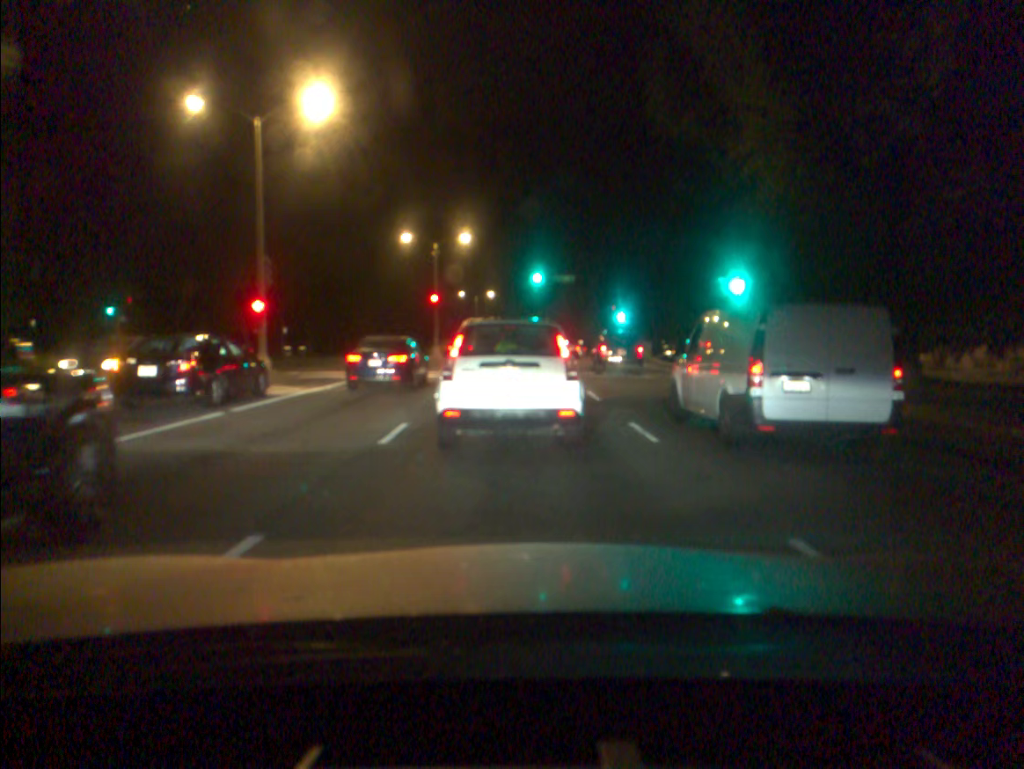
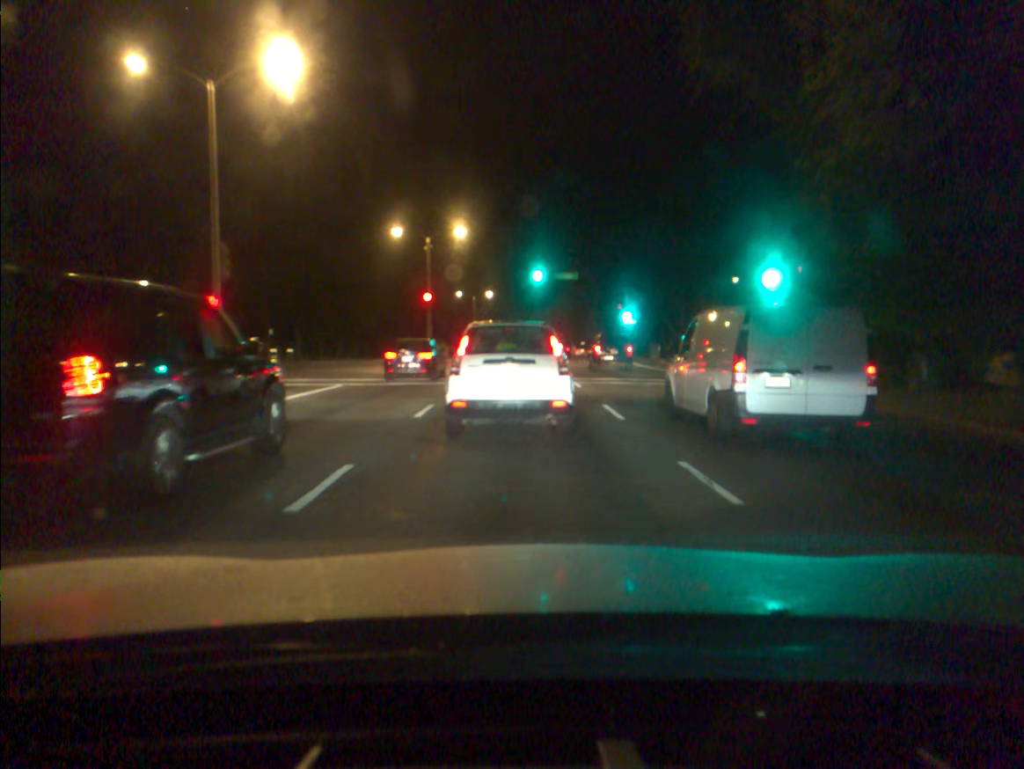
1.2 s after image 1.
(0.0, +4.0) m; 0°
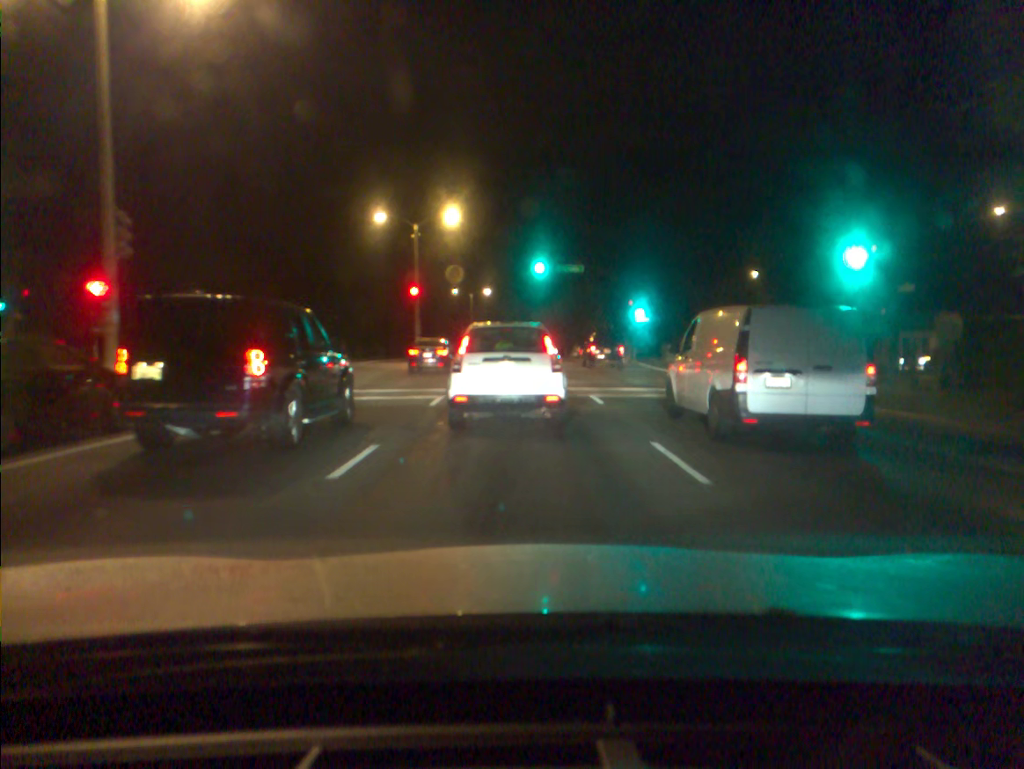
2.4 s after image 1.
(0.0, +6.2) m; 0°
